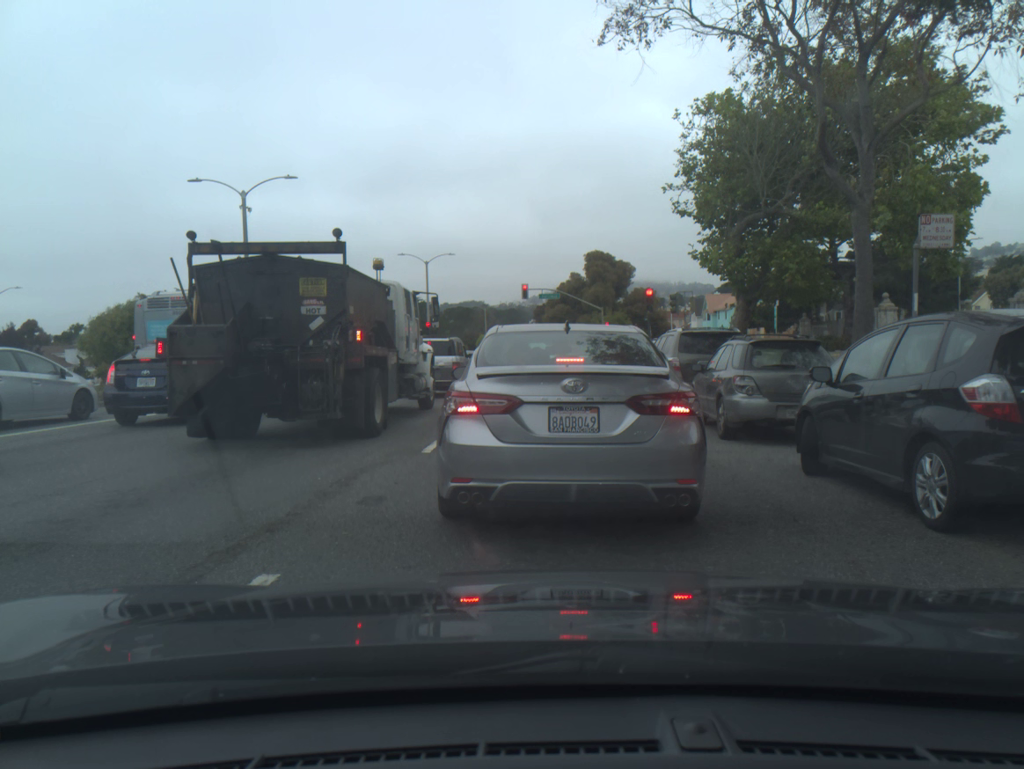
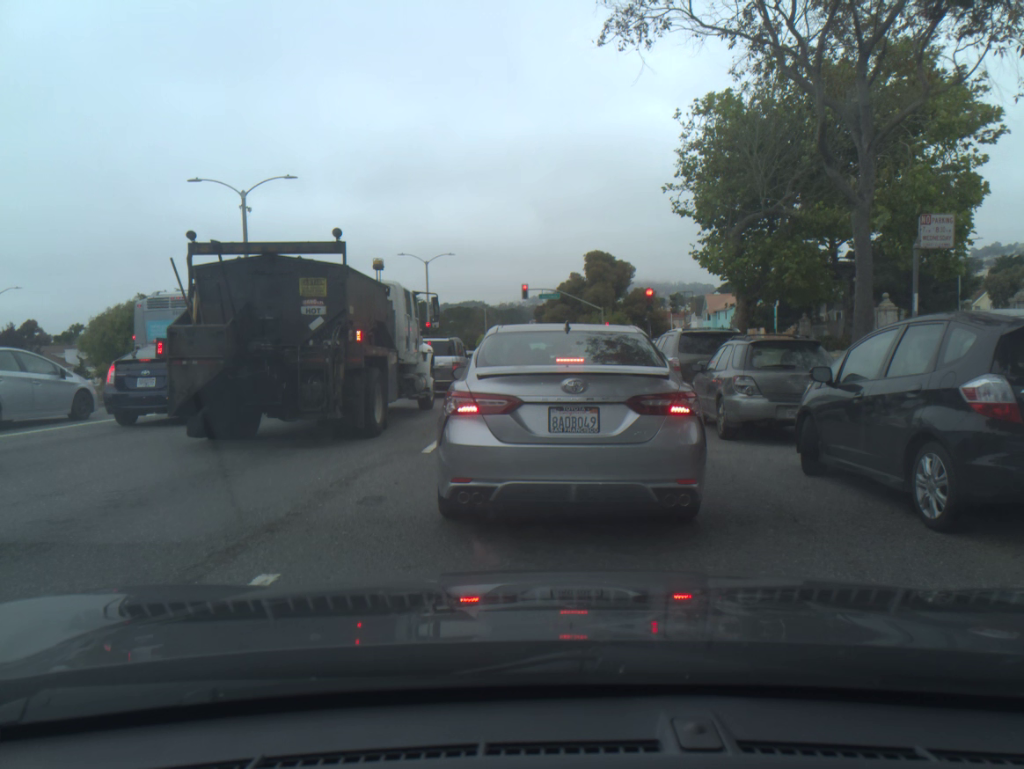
(0.0, 0.0) m; 0°
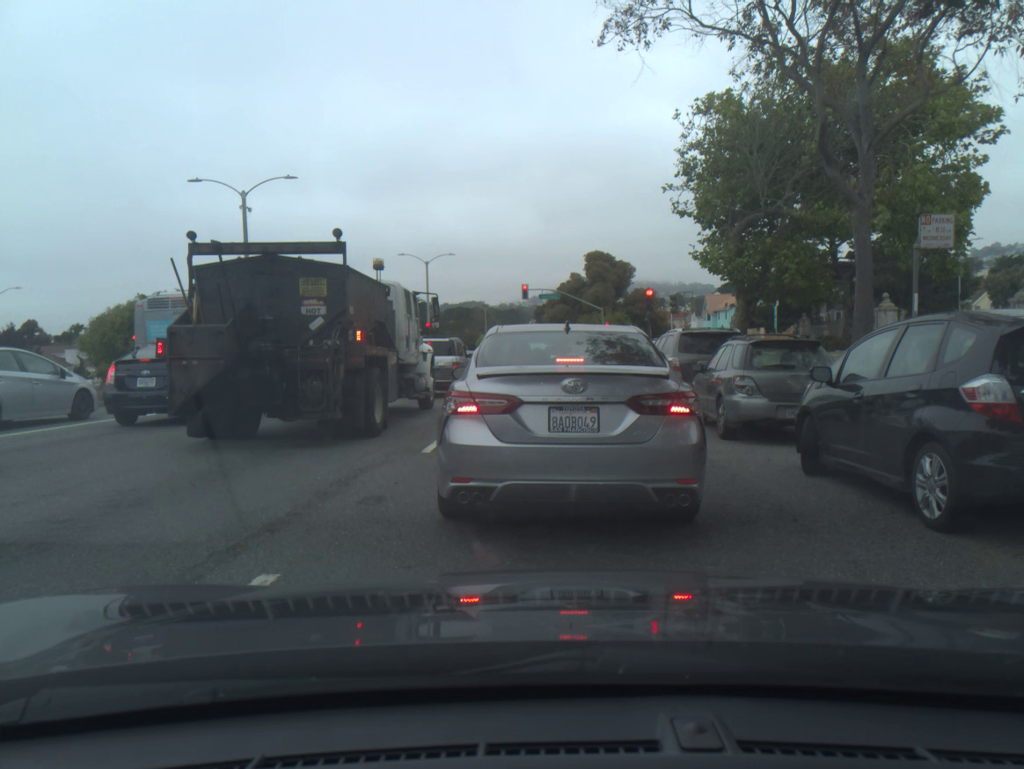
(0.0, 0.0) m; 0°
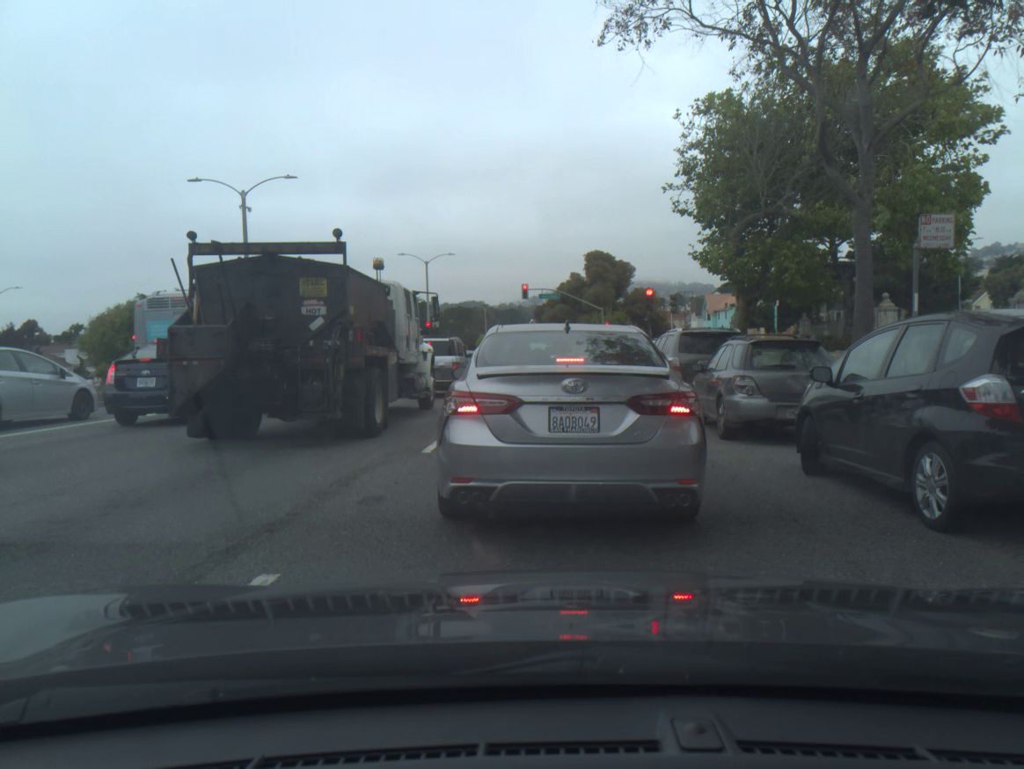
(0.0, 0.0) m; 0°
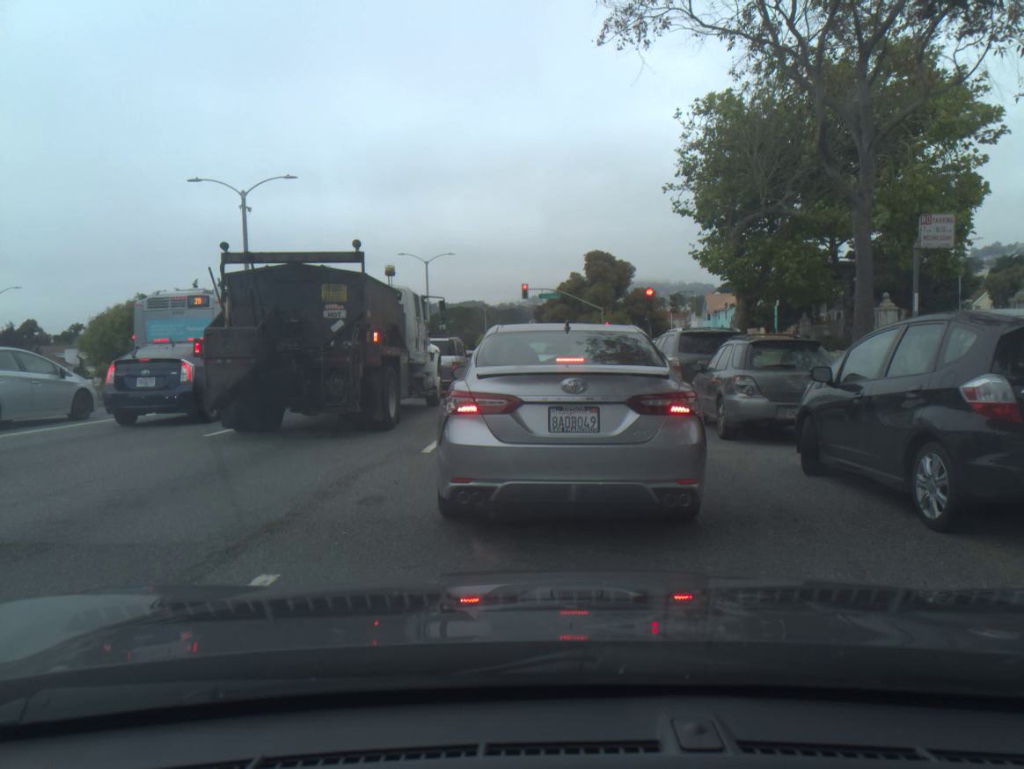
(0.0, 0.0) m; 0°
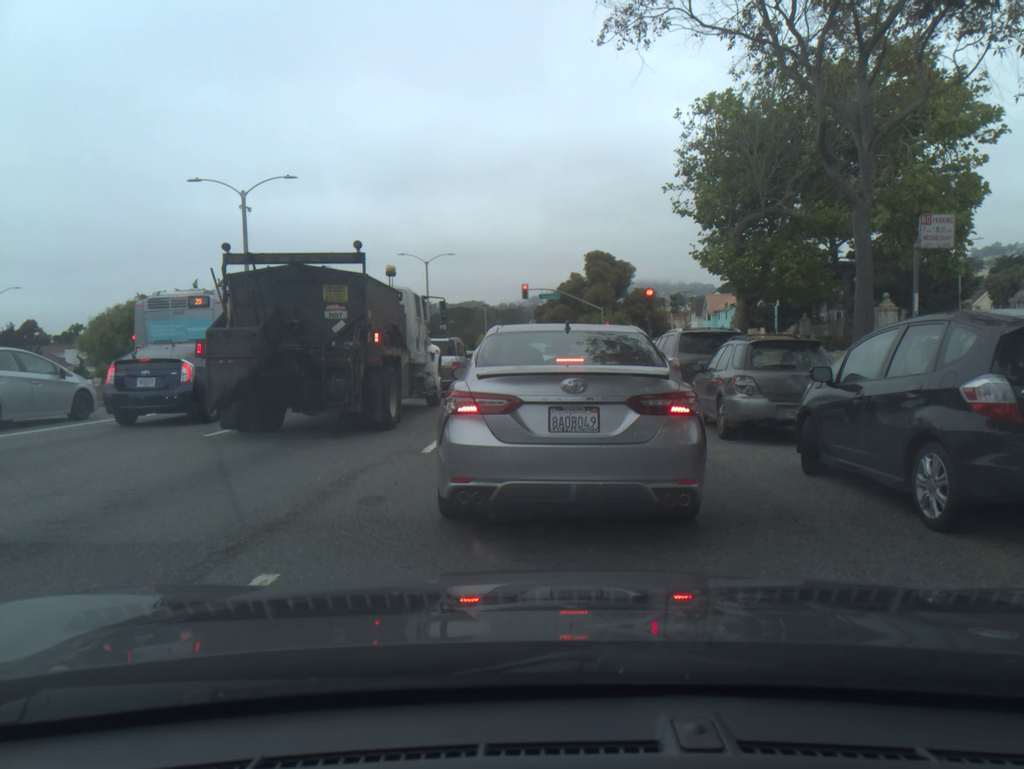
(0.0, 0.0) m; 0°
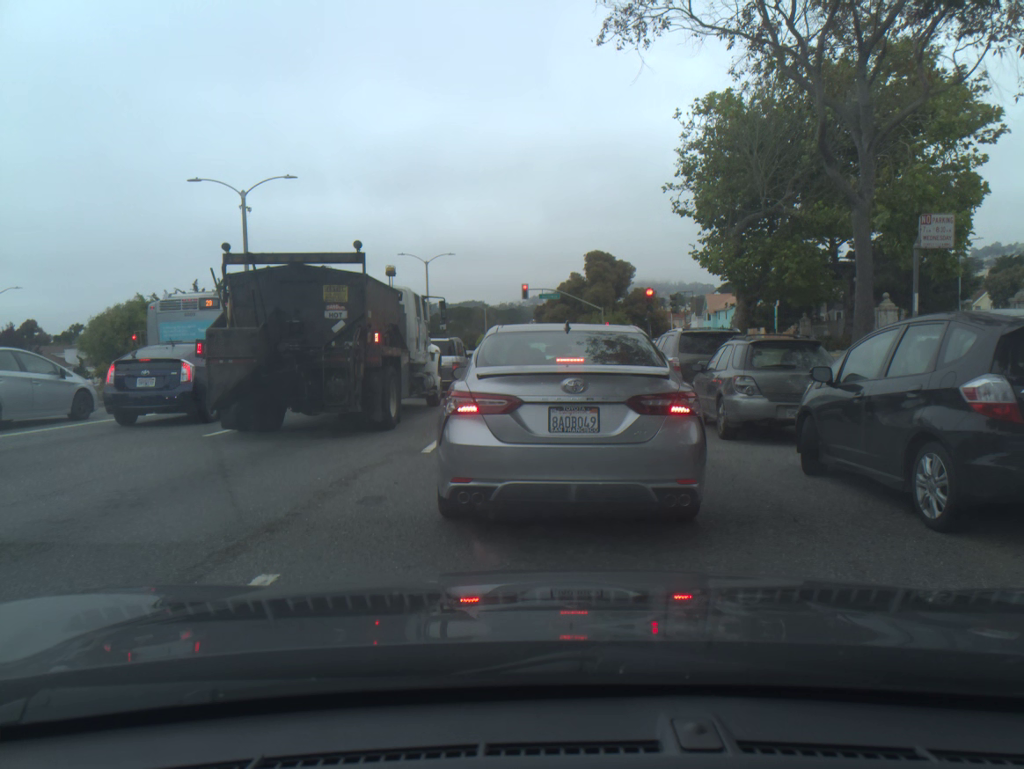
(0.0, 0.0) m; 0°
